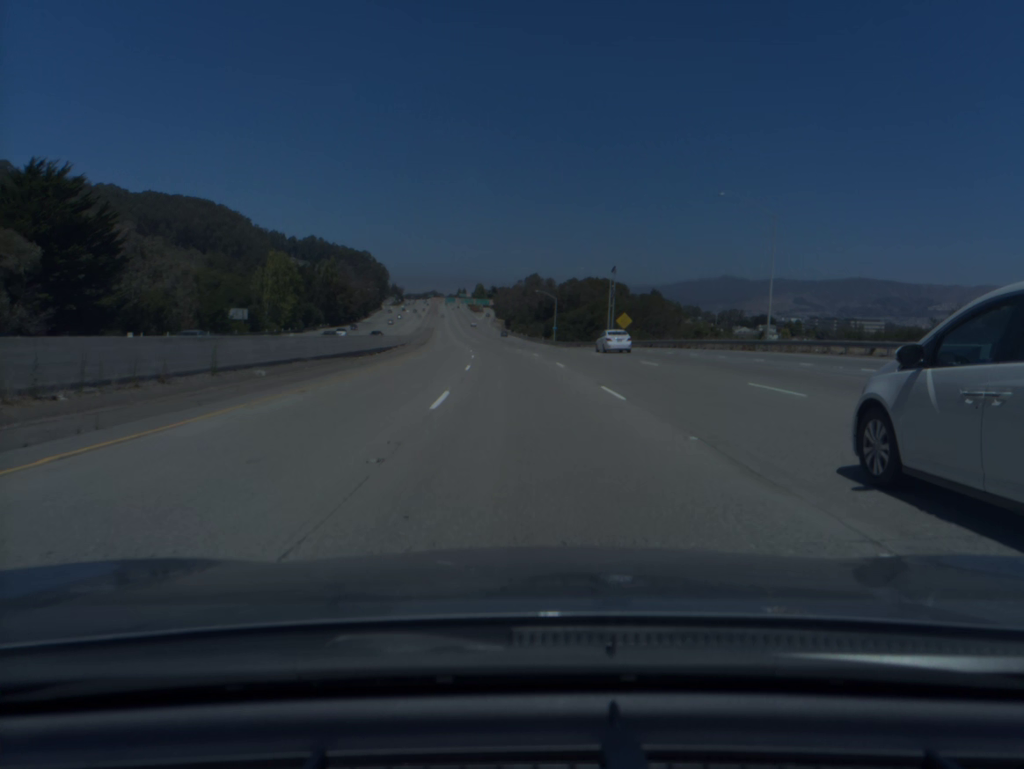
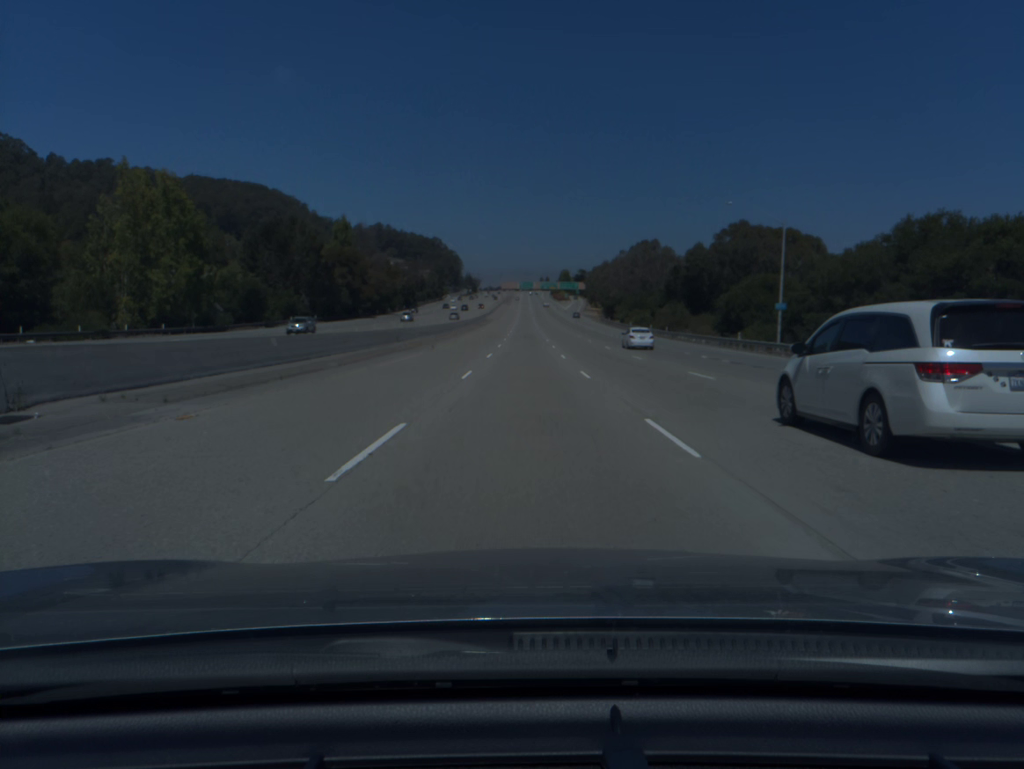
(-5.6, +94.0) m; -6°
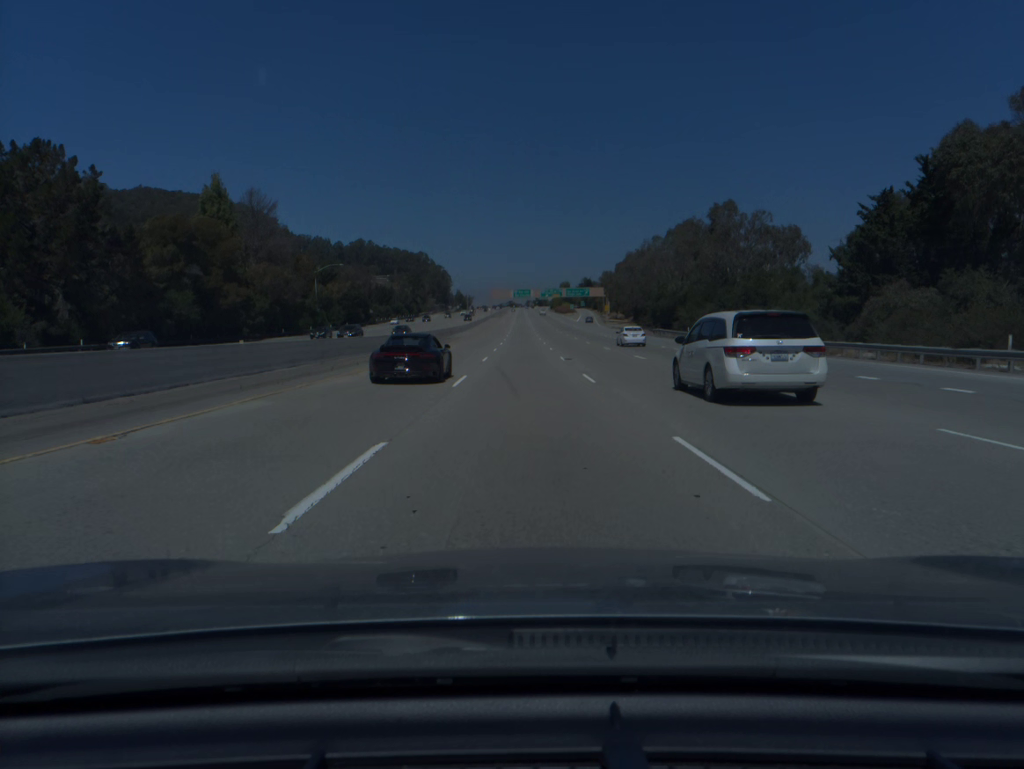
(-0.1, +75.2) m; 0°
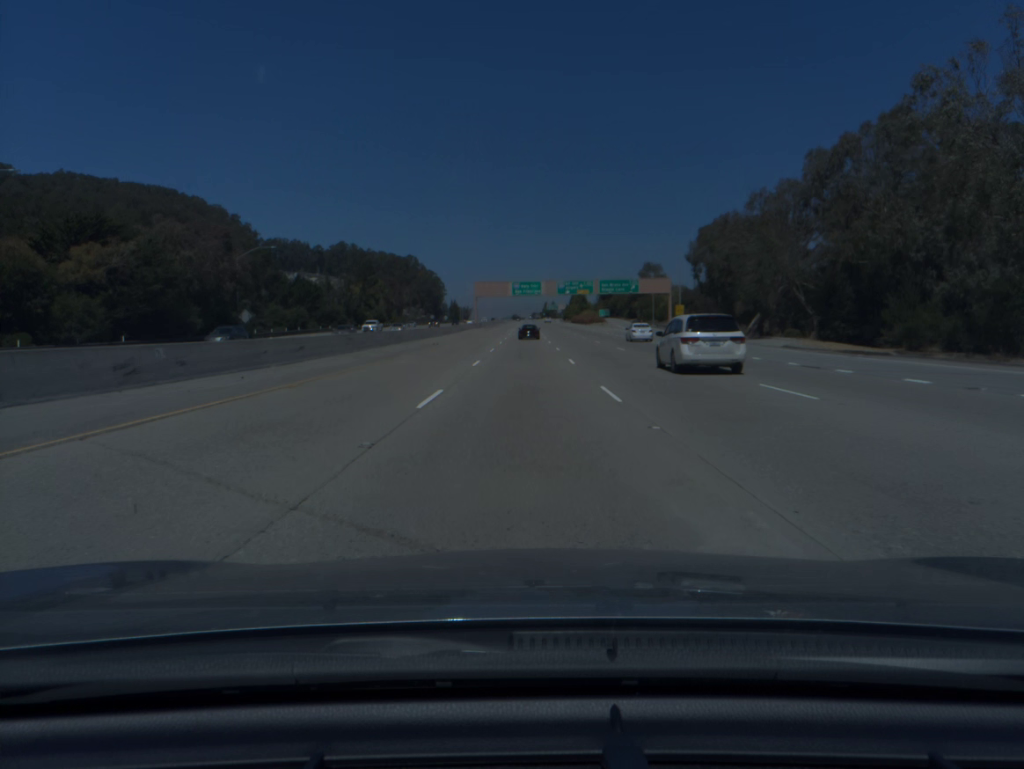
(-0.1, +93.7) m; 0°
